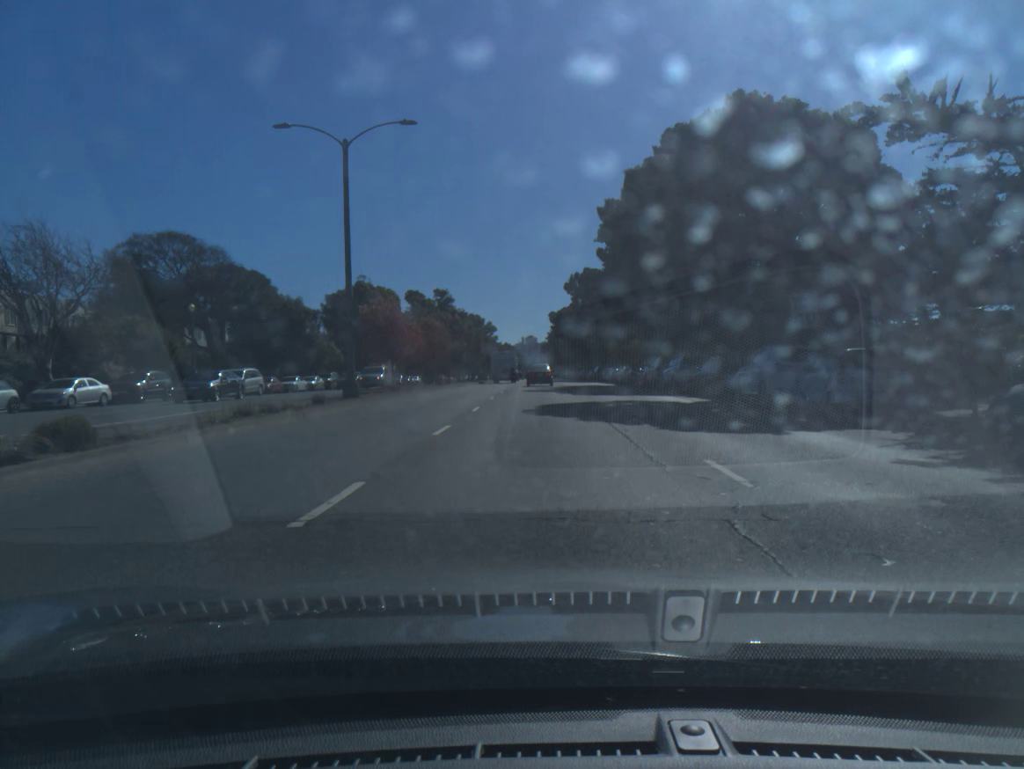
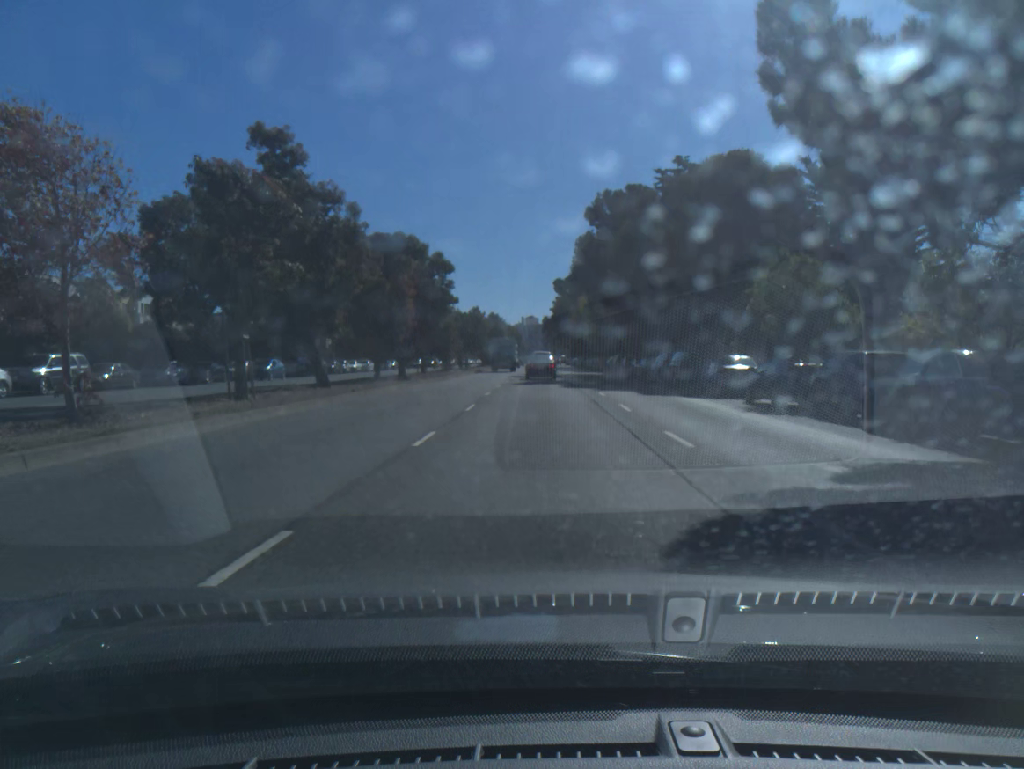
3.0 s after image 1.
(0.0, +46.6) m; 0°
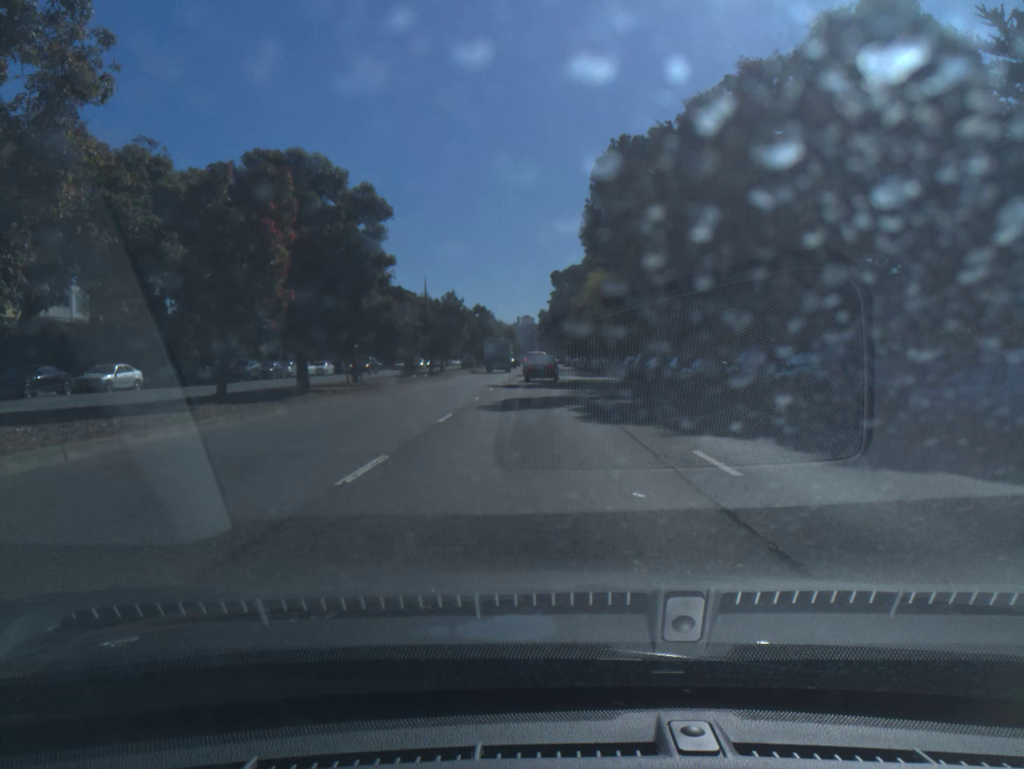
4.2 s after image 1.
(+0.1, +17.4) m; 0°
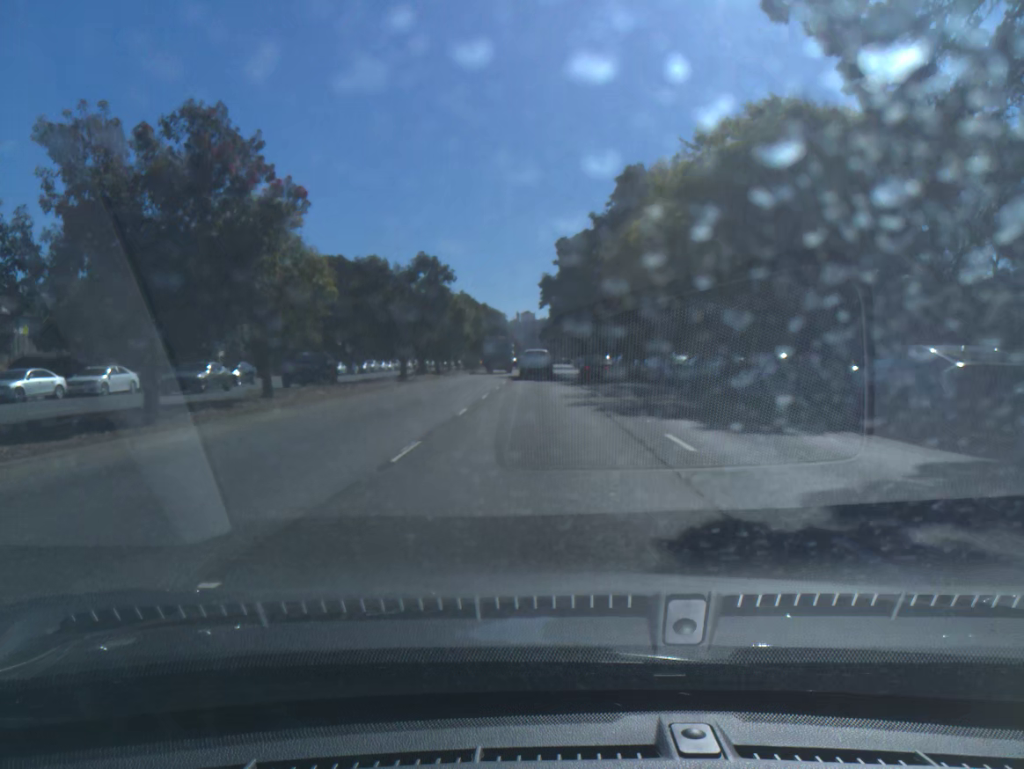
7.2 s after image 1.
(-0.2, +41.1) m; 0°
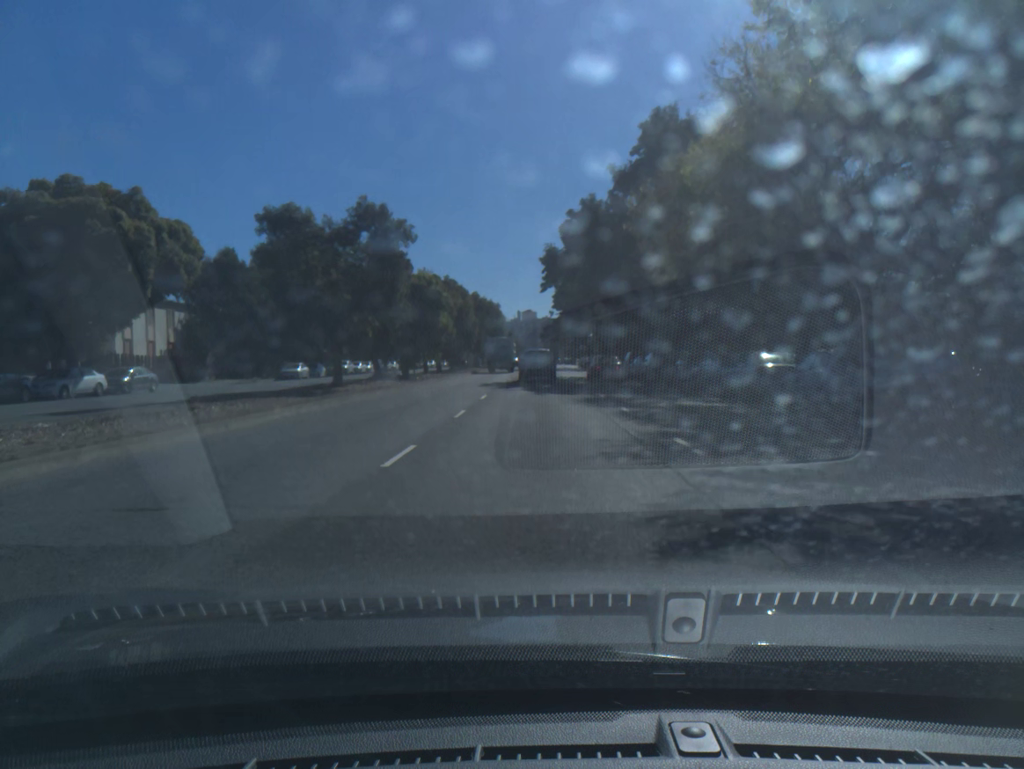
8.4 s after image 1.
(0.0, +15.1) m; 0°
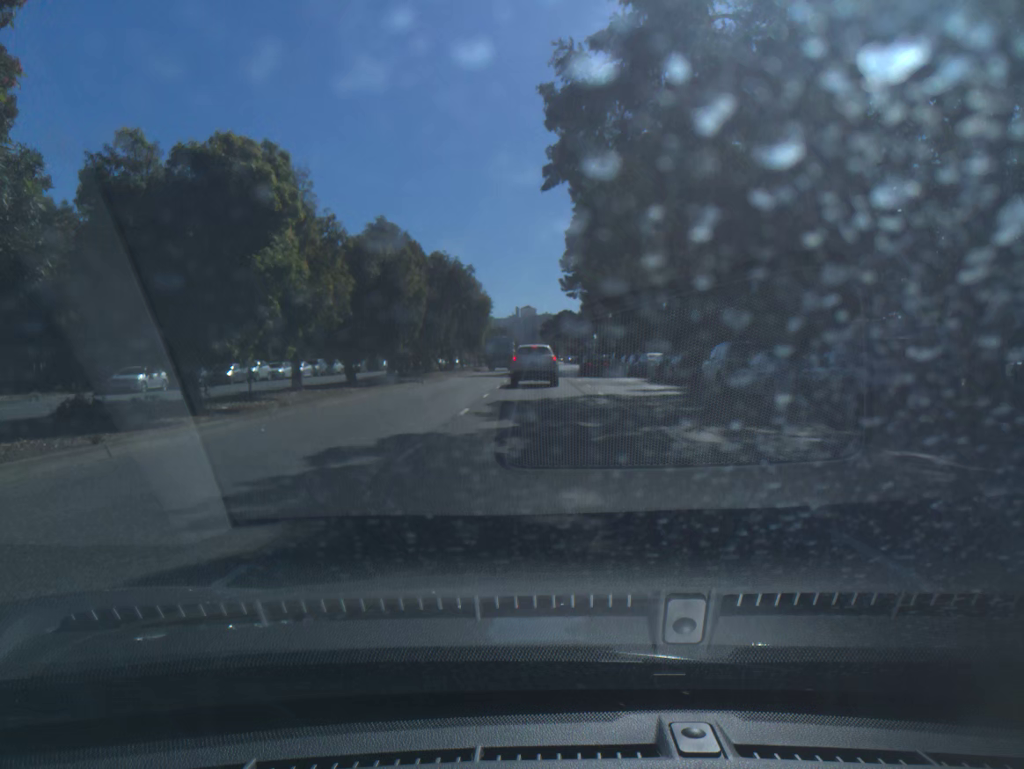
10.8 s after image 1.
(0.0, +28.2) m; 0°
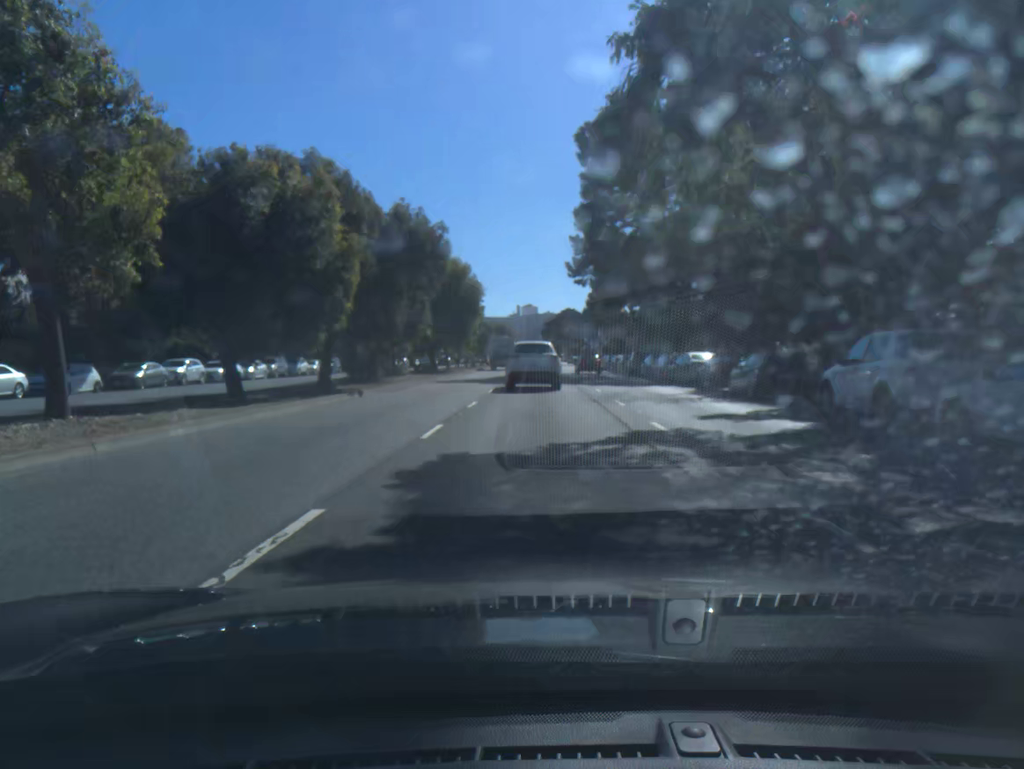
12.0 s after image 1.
(0.0, +12.6) m; 0°
